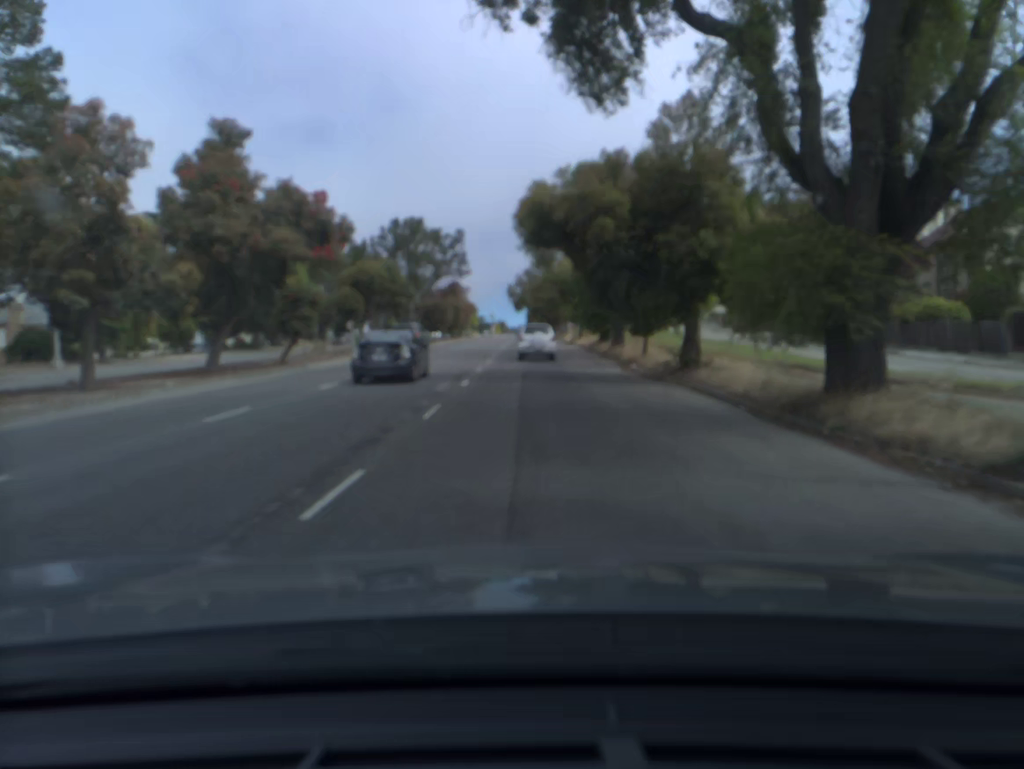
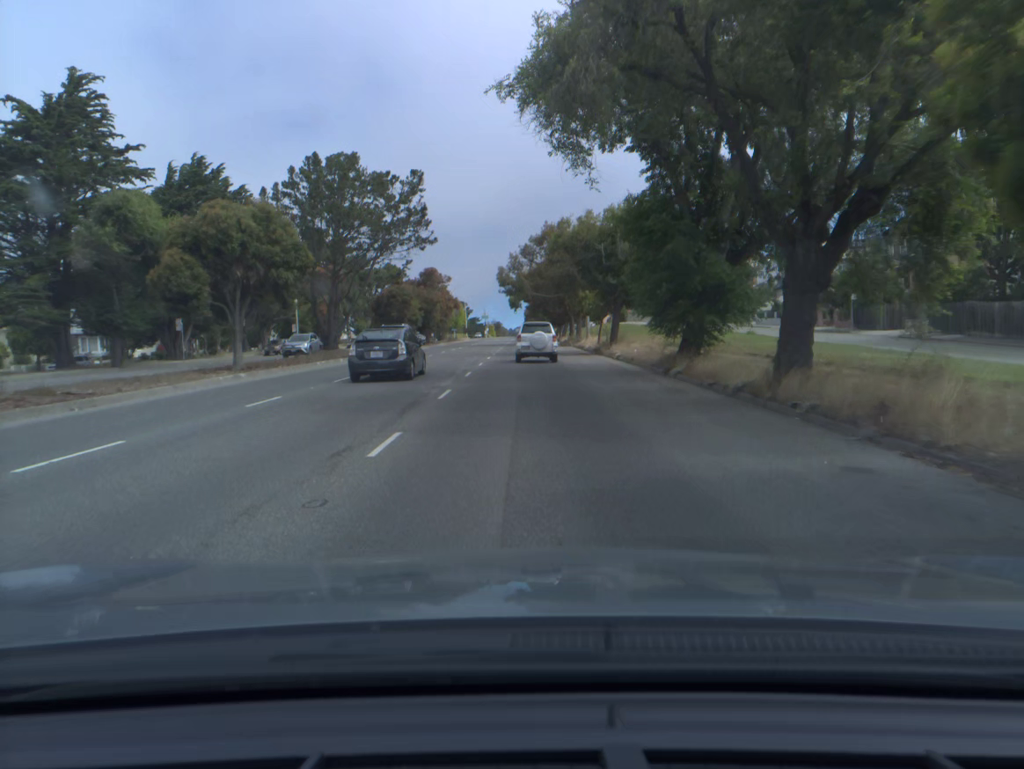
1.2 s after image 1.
(+0.1, +26.2) m; 0°
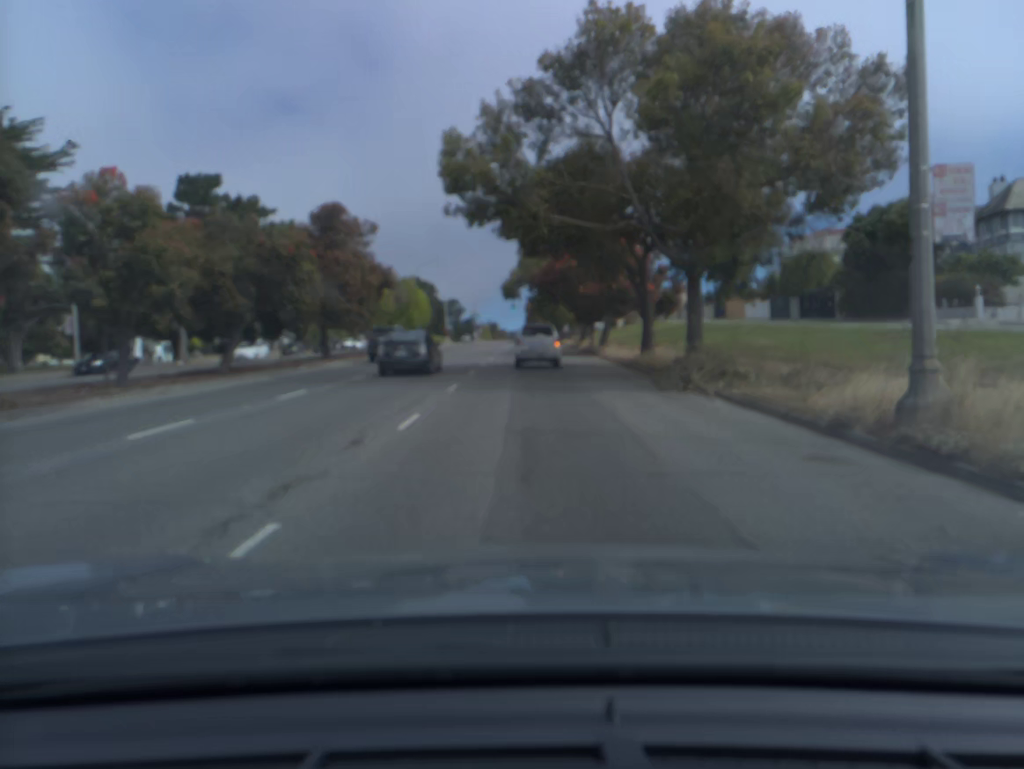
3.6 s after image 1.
(0.0, +48.6) m; 0°
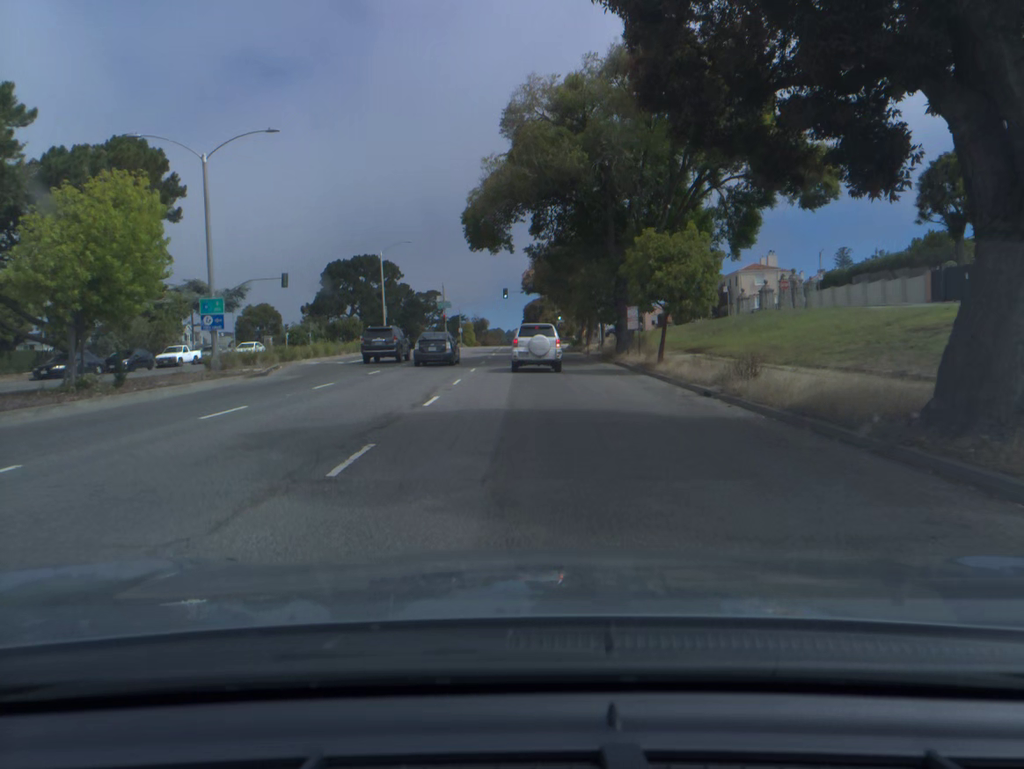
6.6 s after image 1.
(+0.1, +54.5) m; 0°
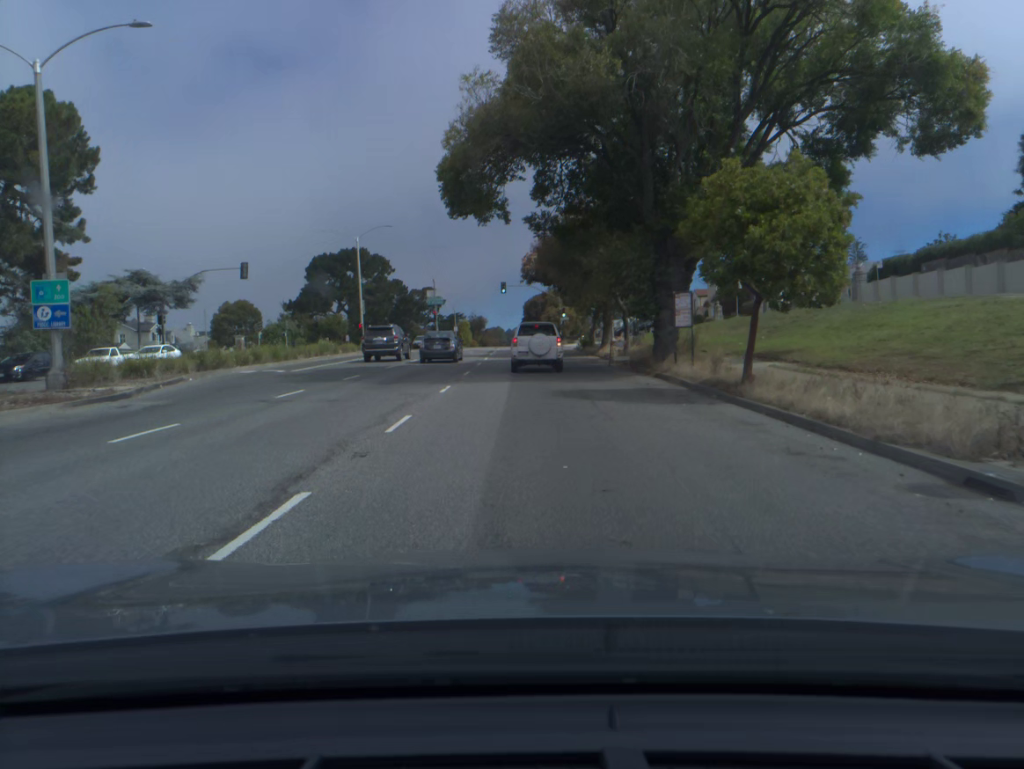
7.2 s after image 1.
(0.0, +10.3) m; 0°
